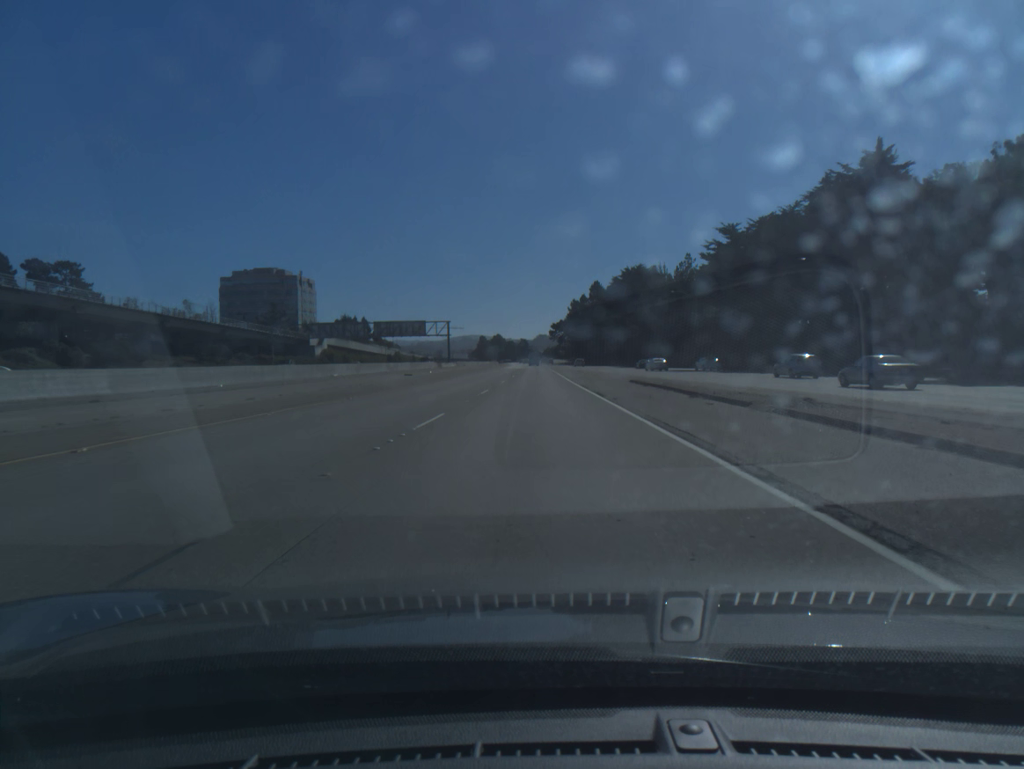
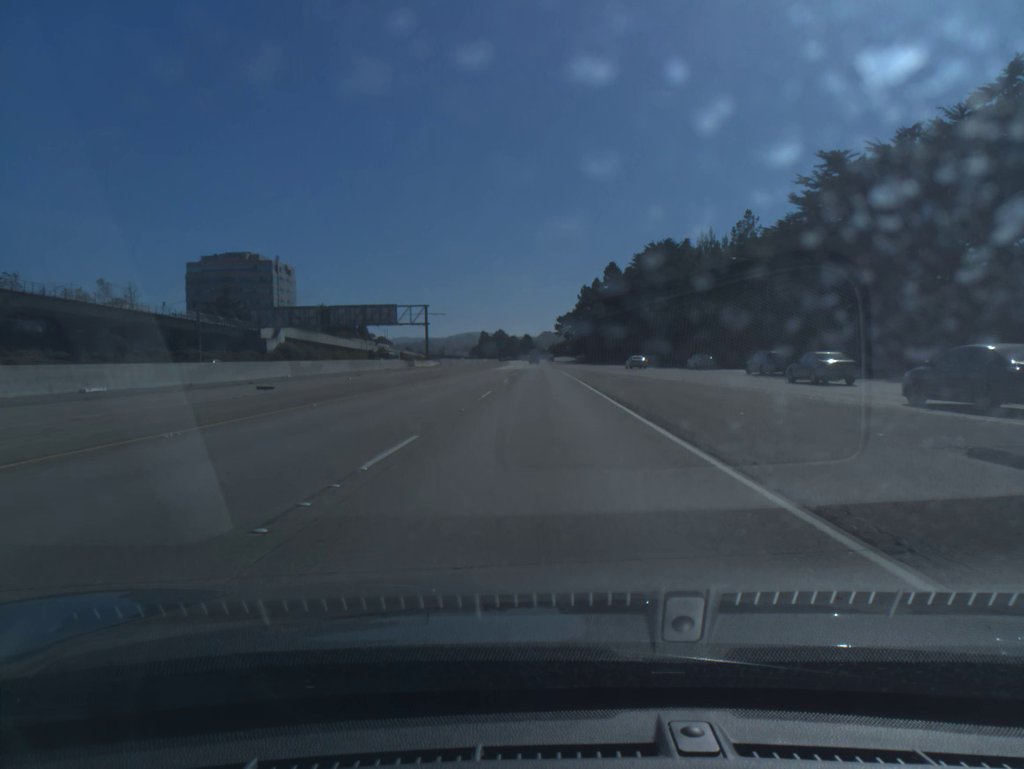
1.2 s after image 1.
(-0.2, +34.4) m; 0°
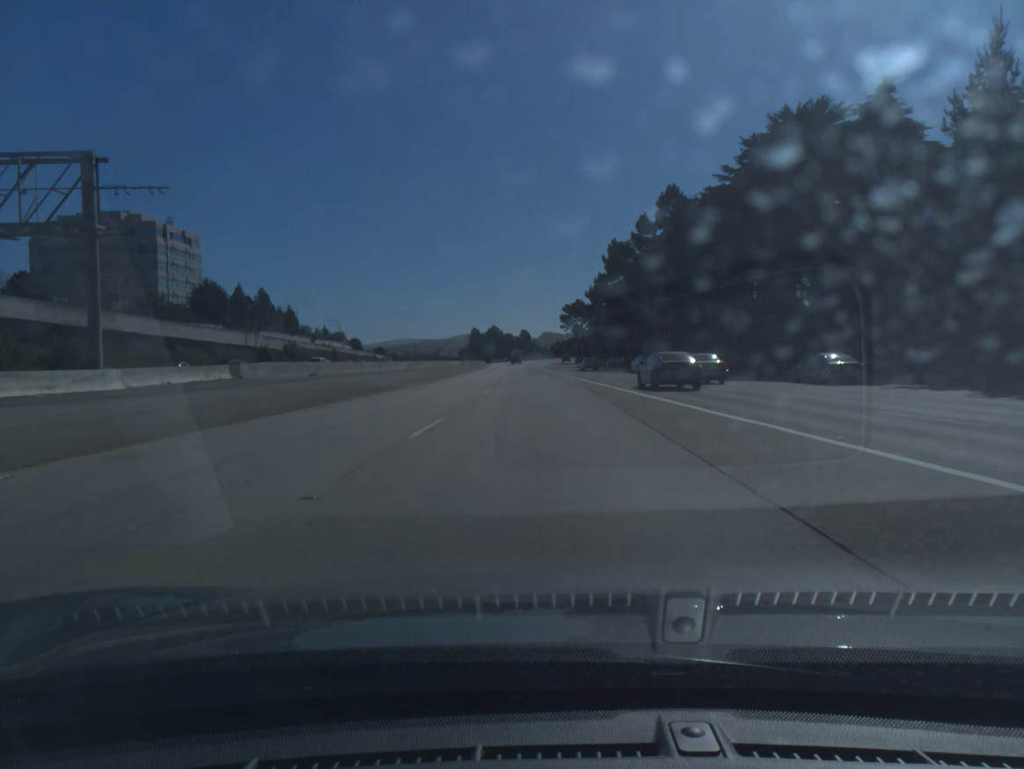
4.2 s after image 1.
(+0.2, +86.1) m; 0°
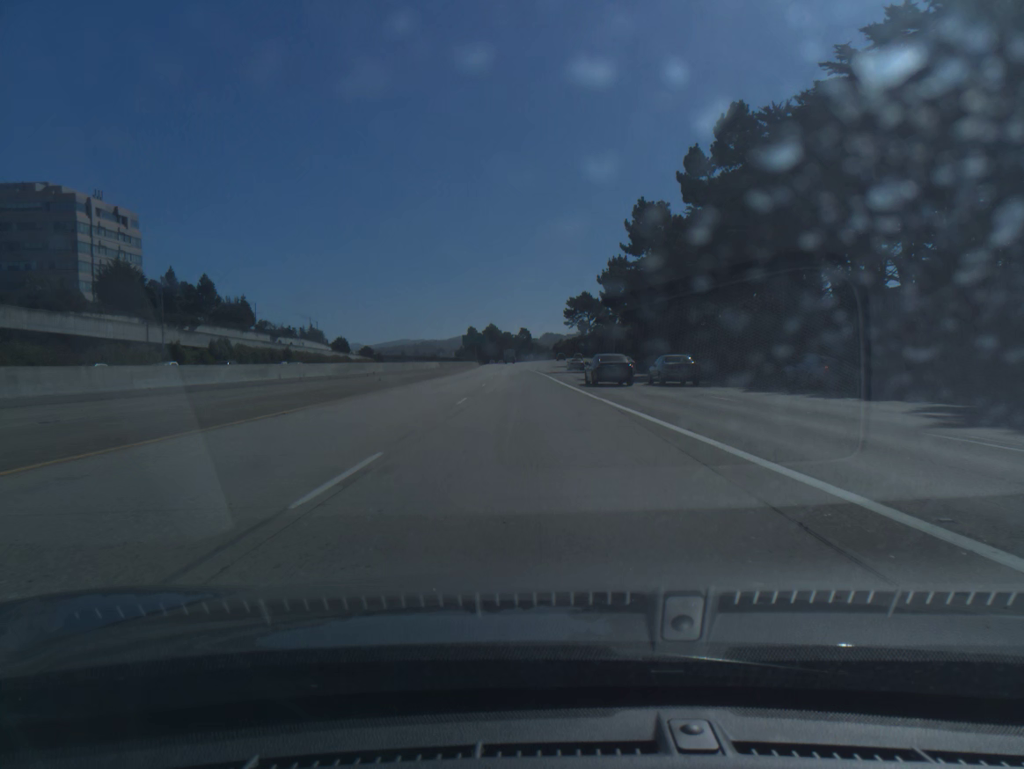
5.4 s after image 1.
(0.0, +34.5) m; 0°
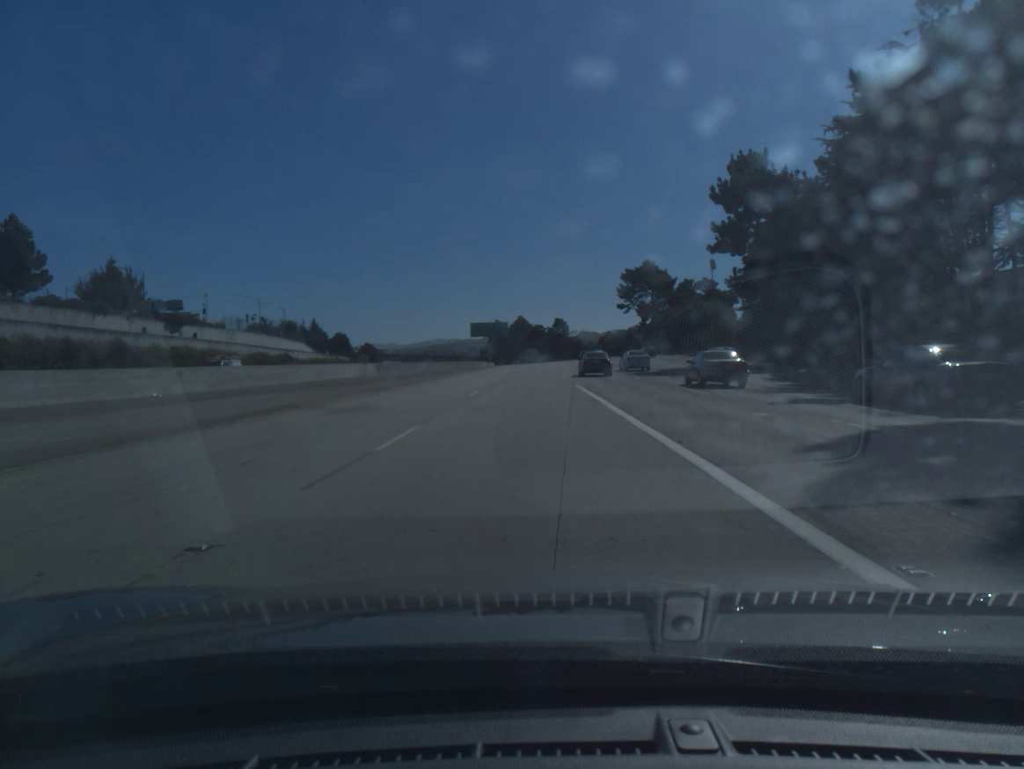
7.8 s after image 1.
(-1.5, +69.2) m; -2°
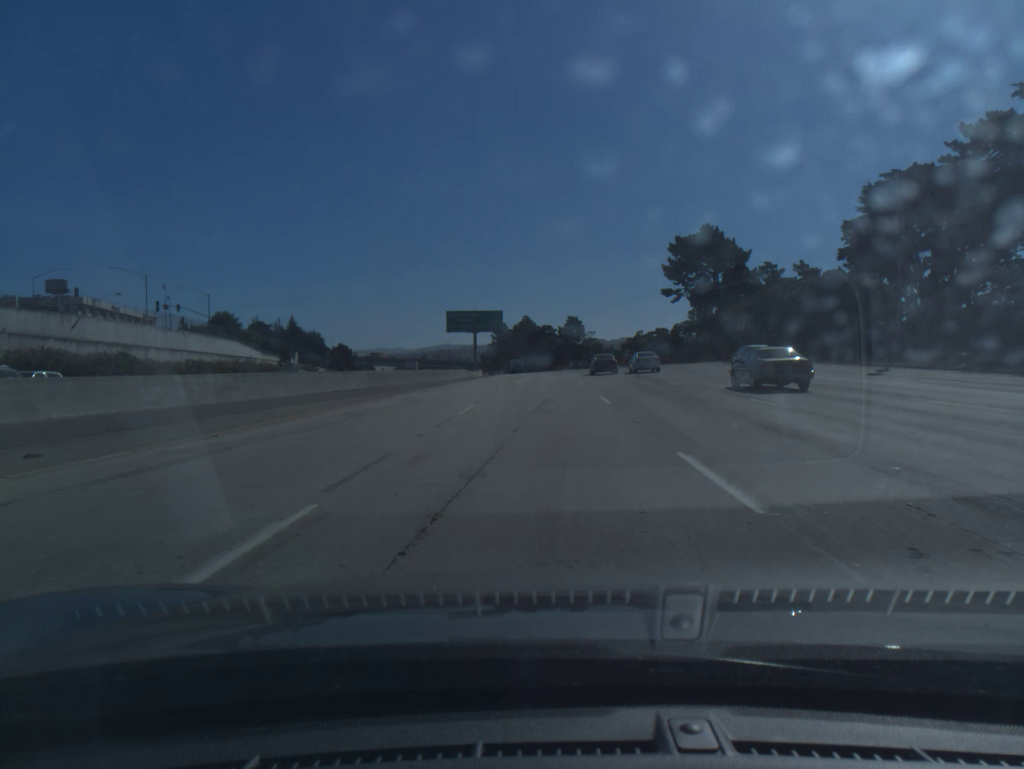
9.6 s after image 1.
(-0.4, +52.0) m; -1°
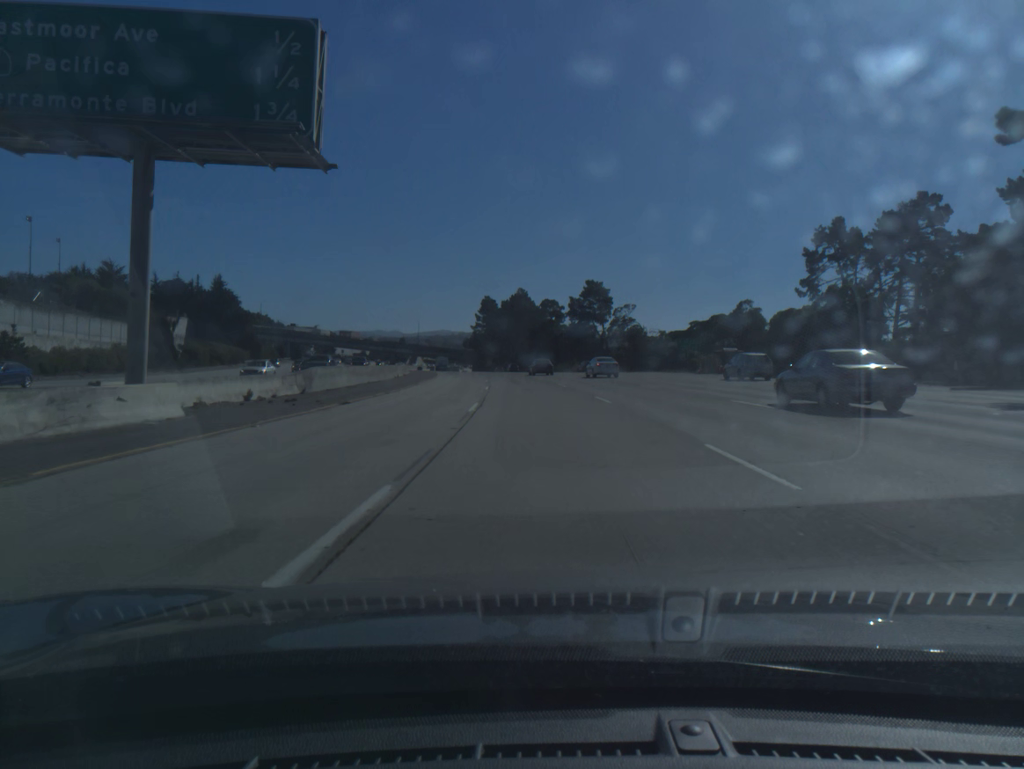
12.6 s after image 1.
(+0.3, +86.4) m; 0°
